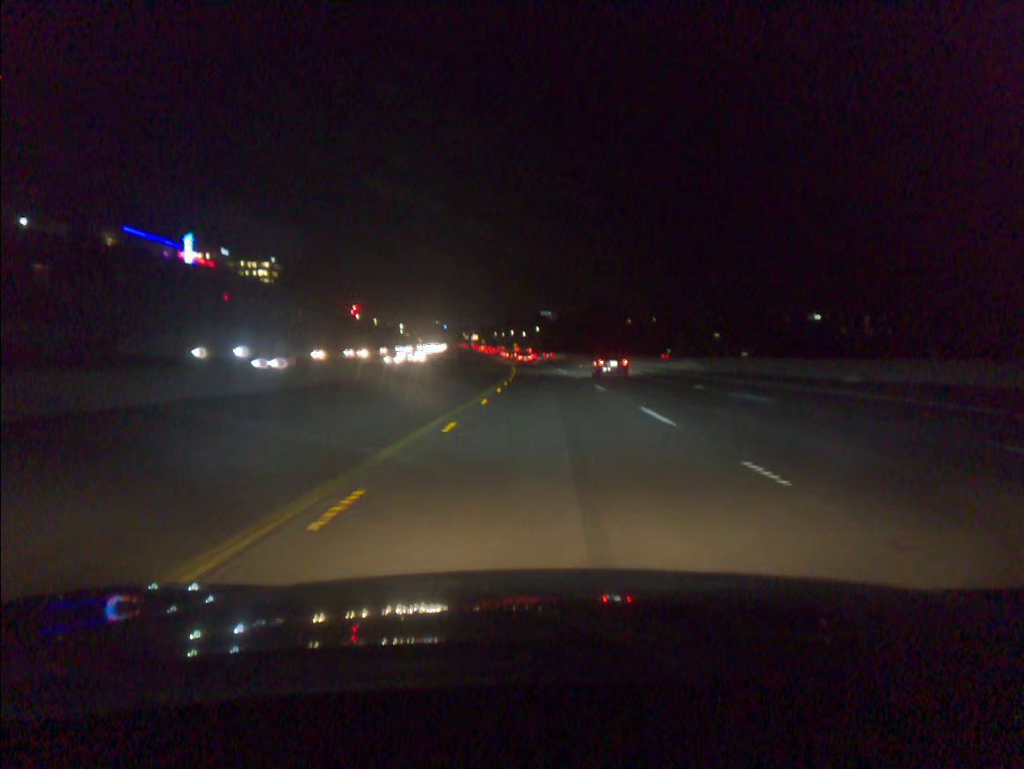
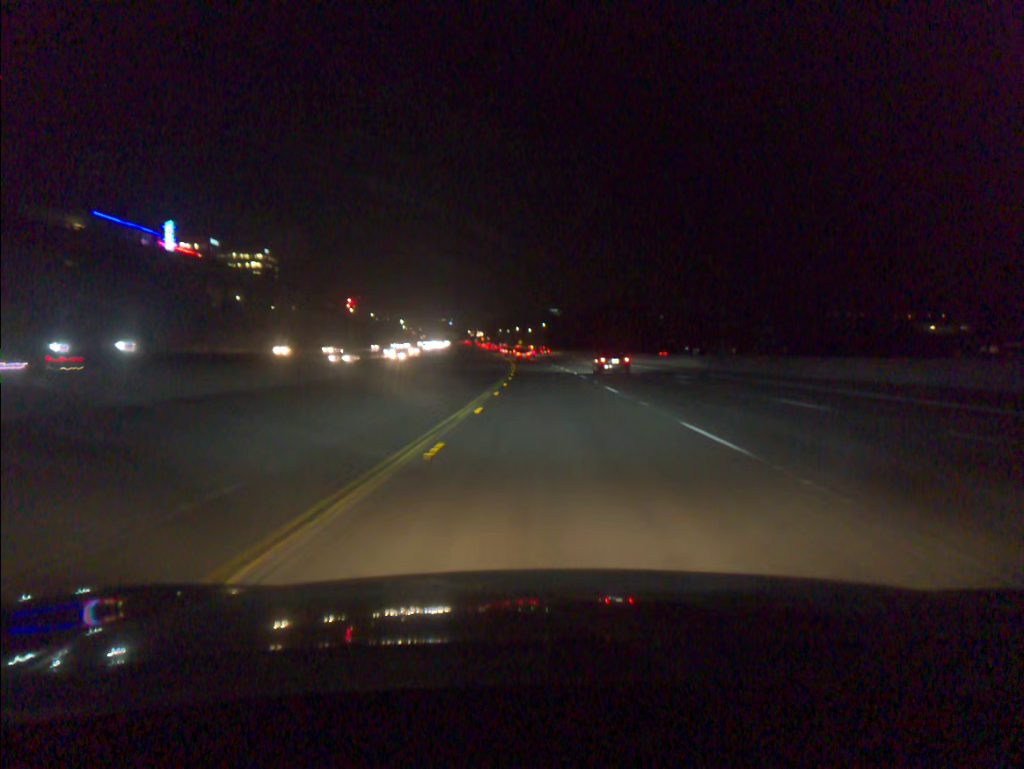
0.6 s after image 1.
(-0.1, +18.1) m; 0°
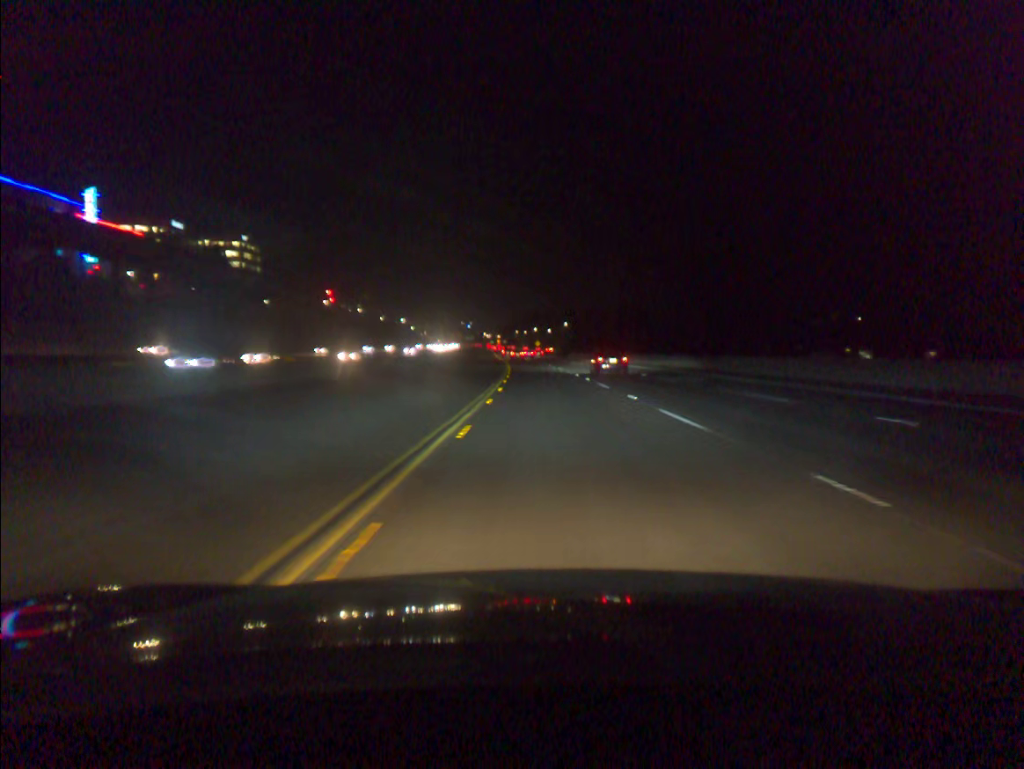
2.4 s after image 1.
(-0.6, +55.2) m; -1°
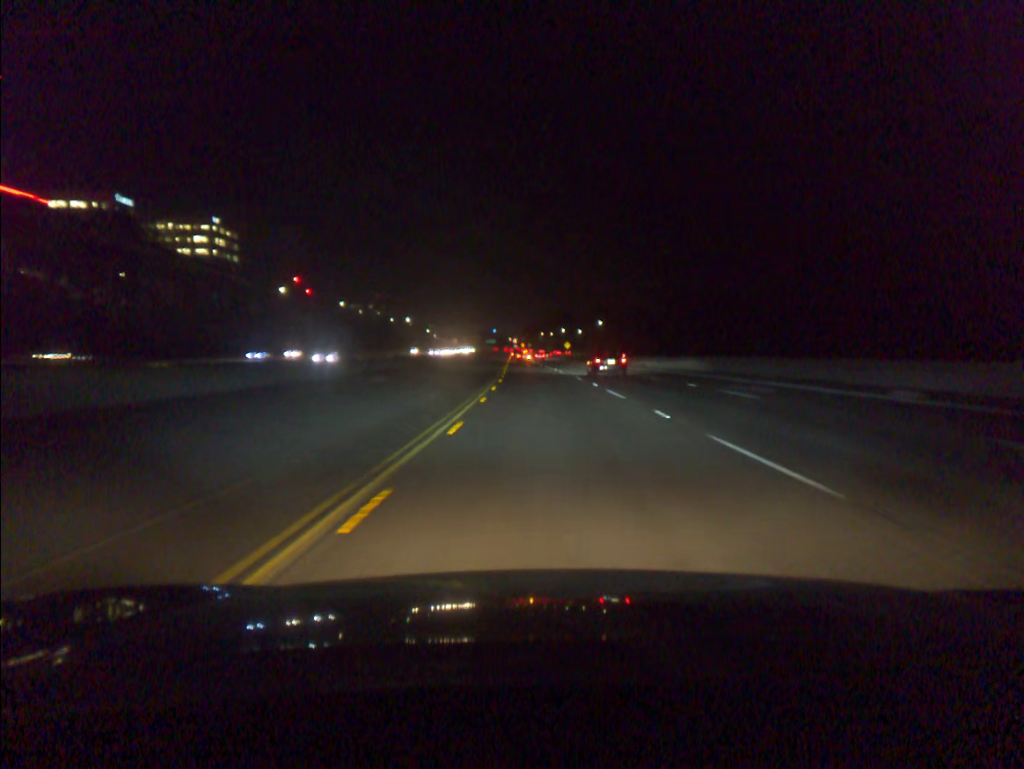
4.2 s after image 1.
(-0.9, +56.5) m; -2°
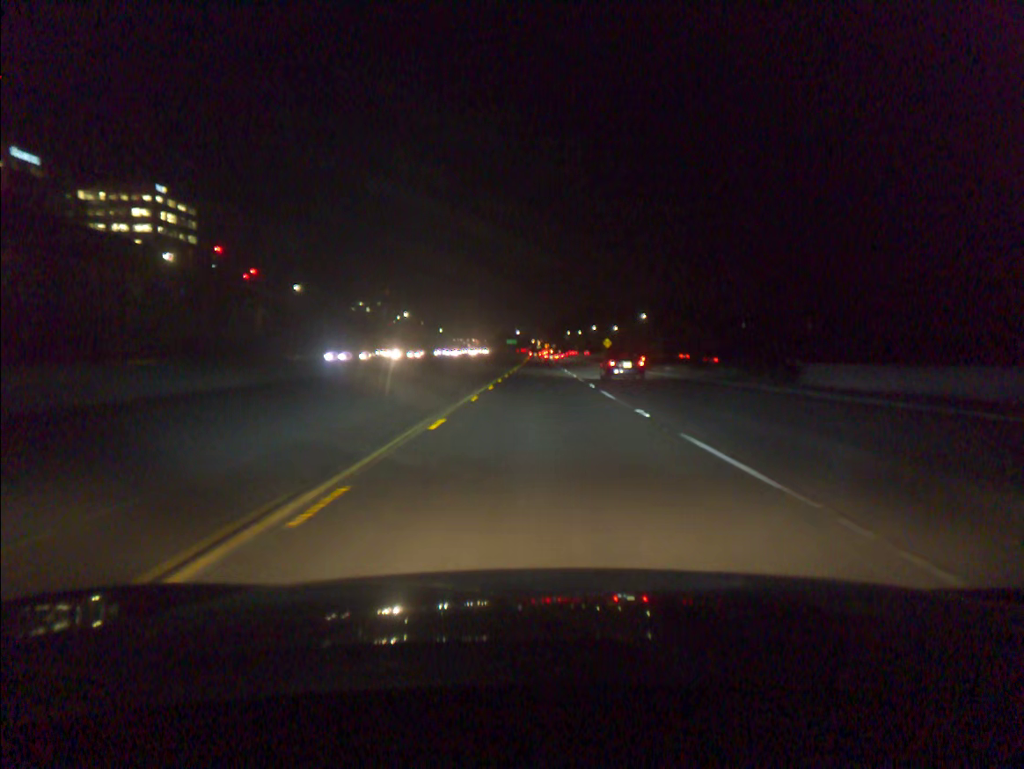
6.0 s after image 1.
(-0.9, +57.5) m; -2°
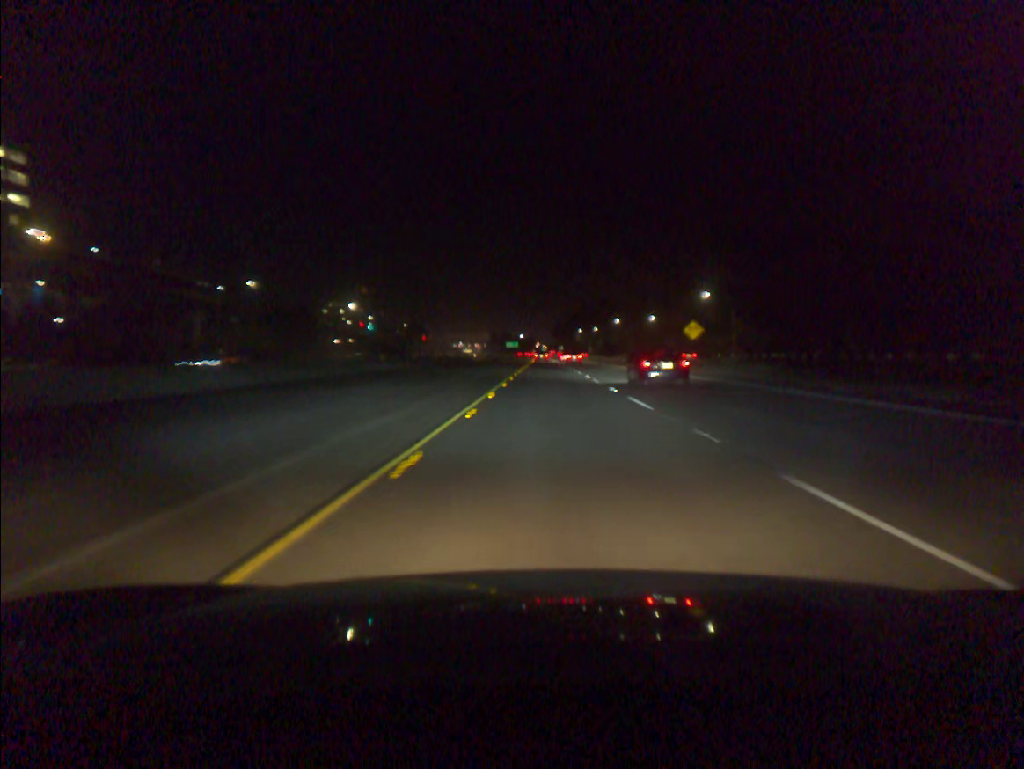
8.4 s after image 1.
(-0.4, +78.1) m; 0°
